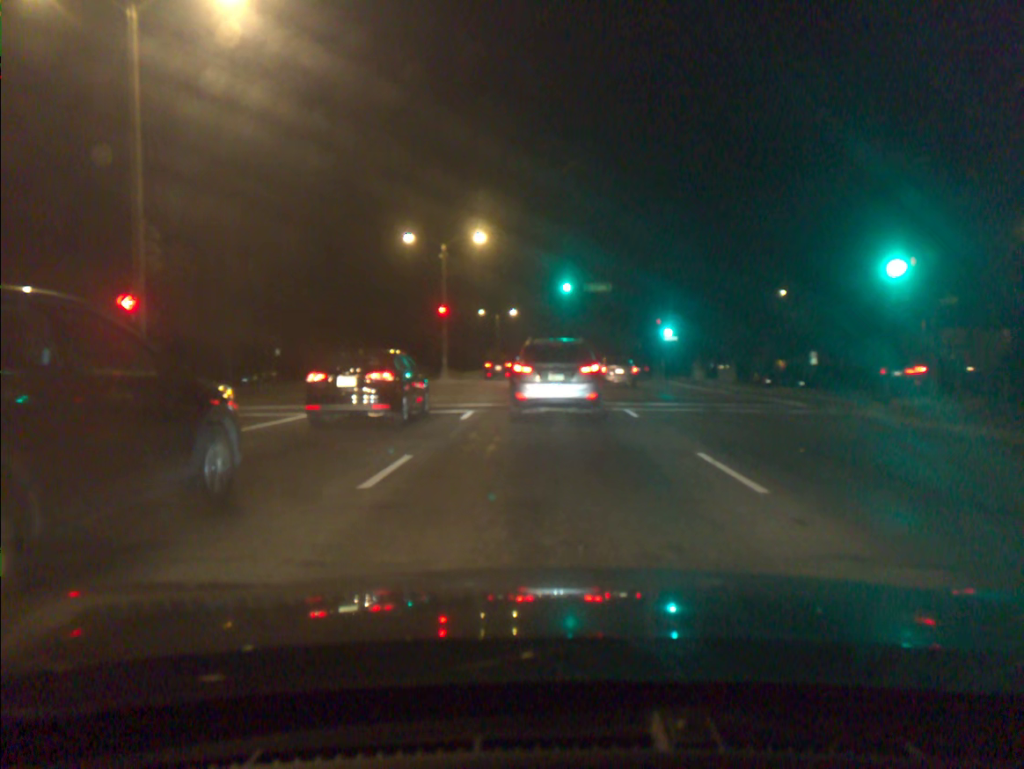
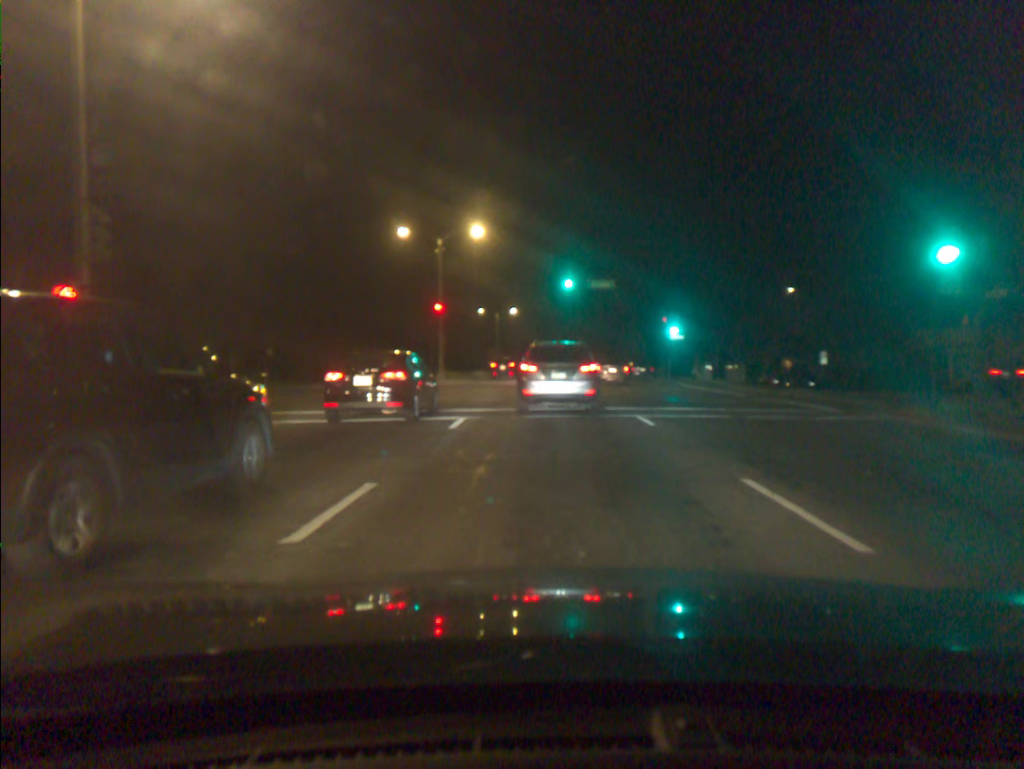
(0.0, +2.2) m; 0°
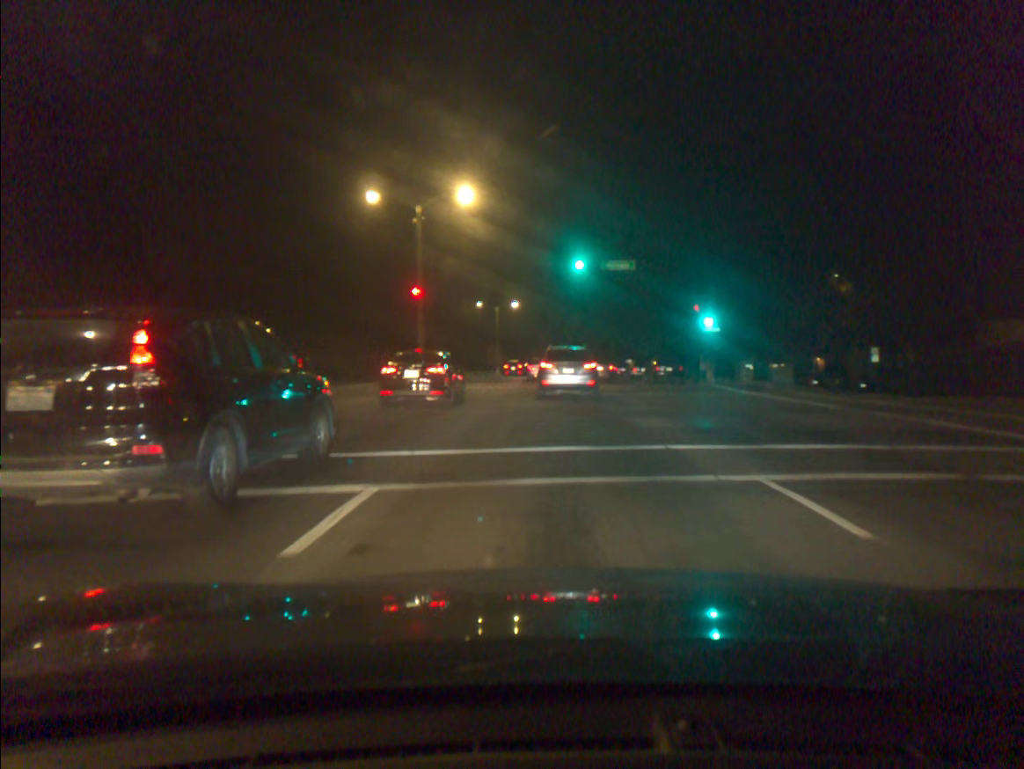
(0.0, +9.0) m; -1°
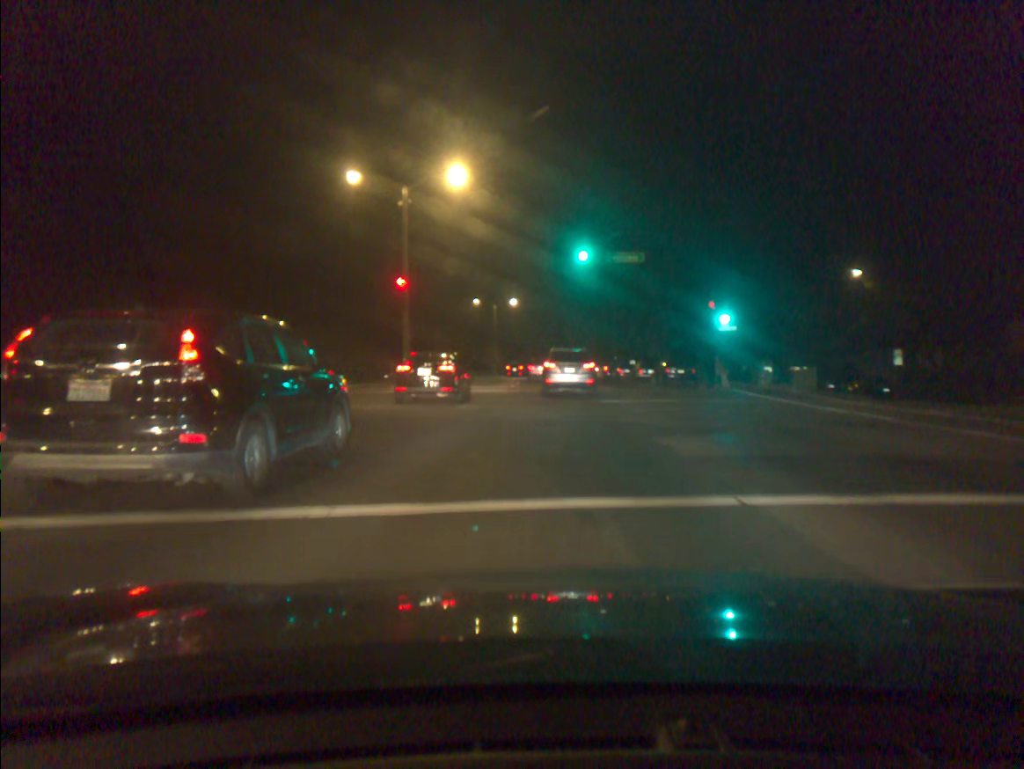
(0.0, +3.8) m; 0°
